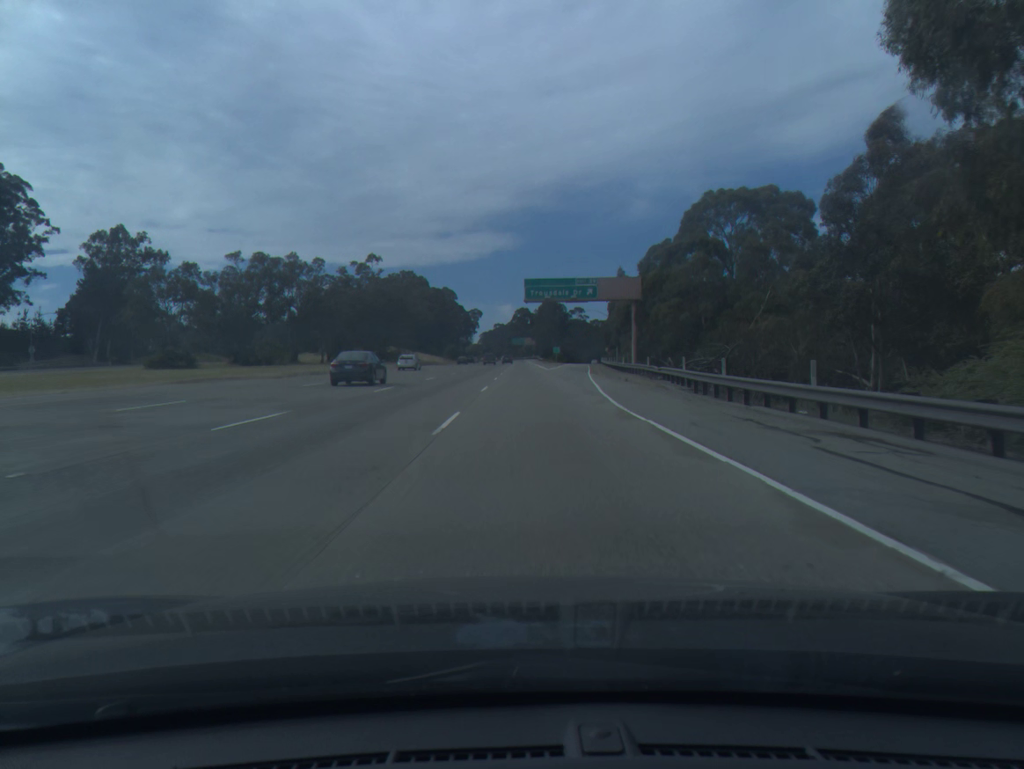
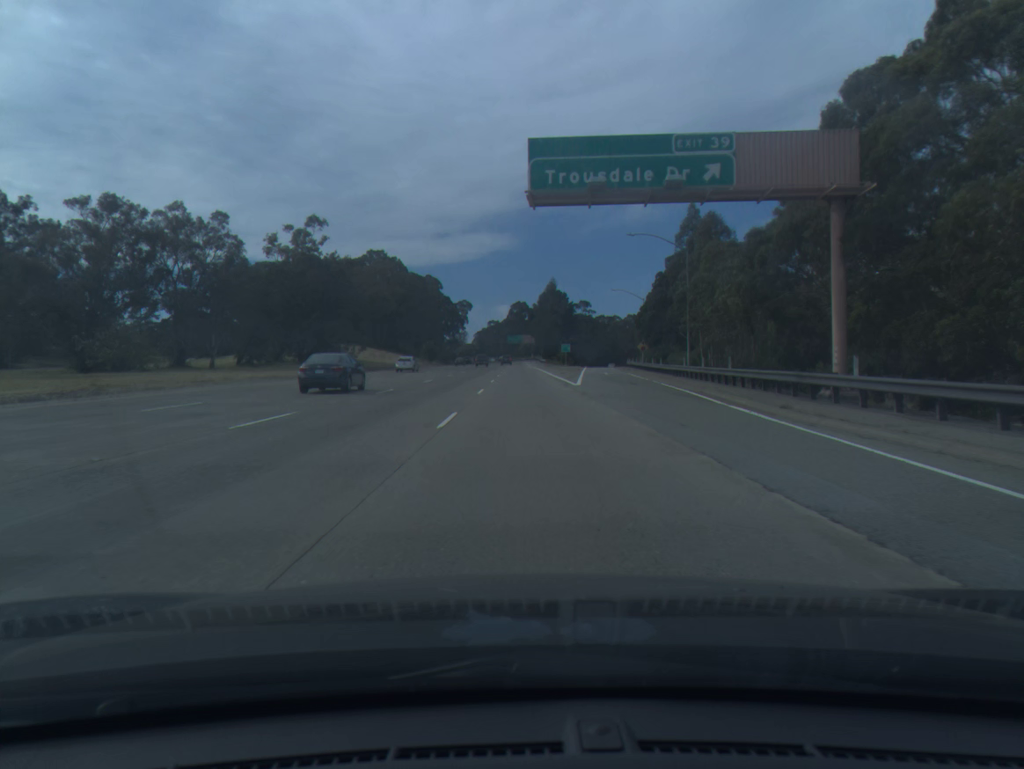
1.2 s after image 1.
(+0.1, +42.6) m; 0°
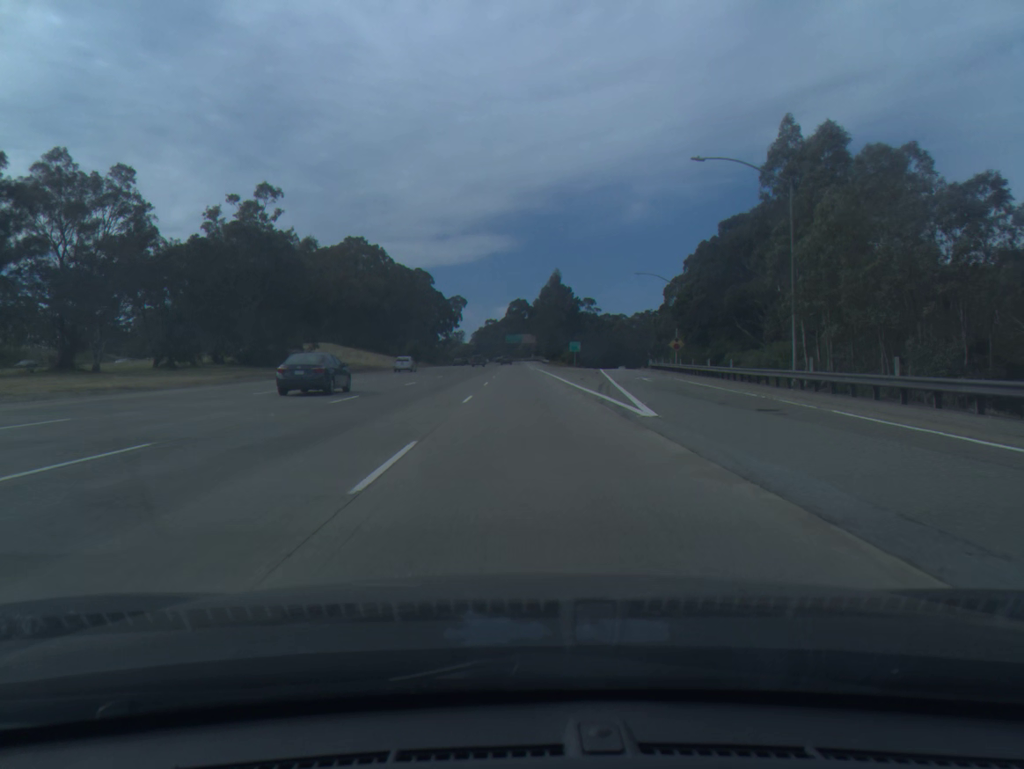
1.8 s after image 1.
(0.0, +21.3) m; 0°
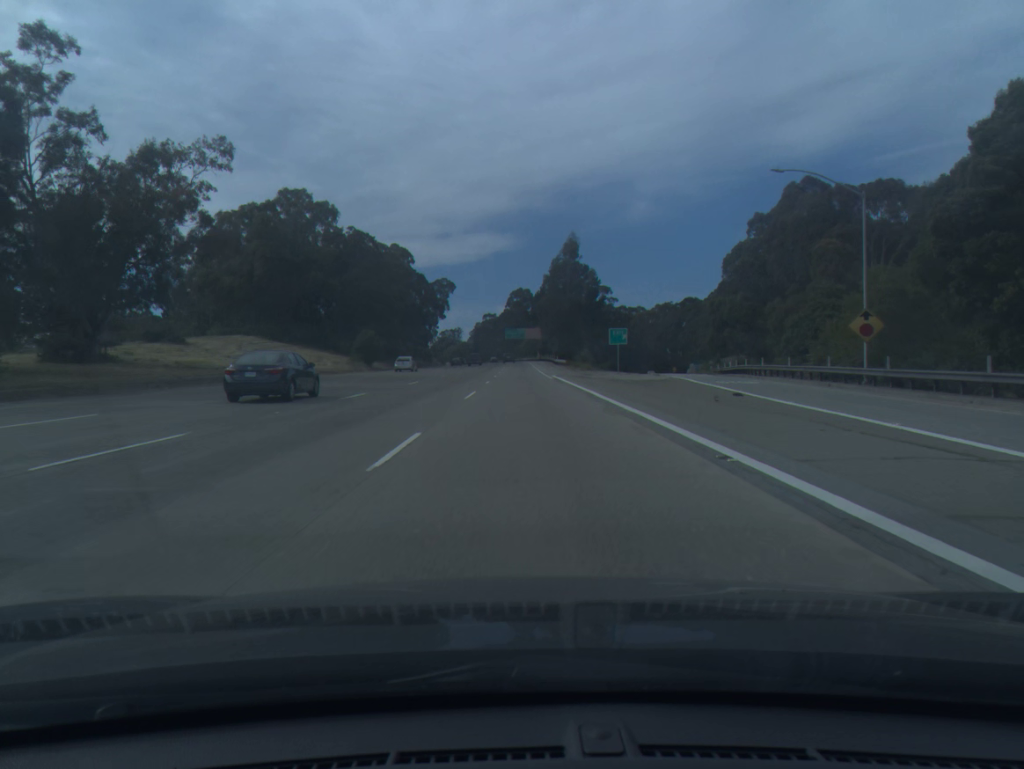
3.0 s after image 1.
(0.0, +42.7) m; 0°
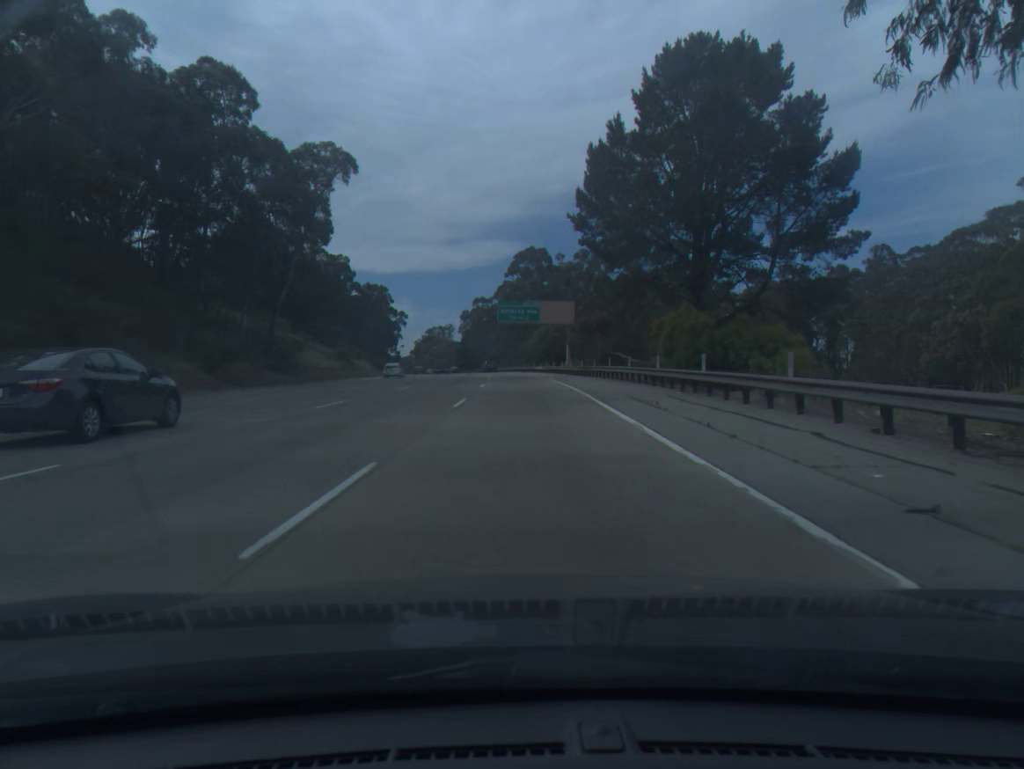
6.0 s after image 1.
(-0.1, +105.9) m; -1°
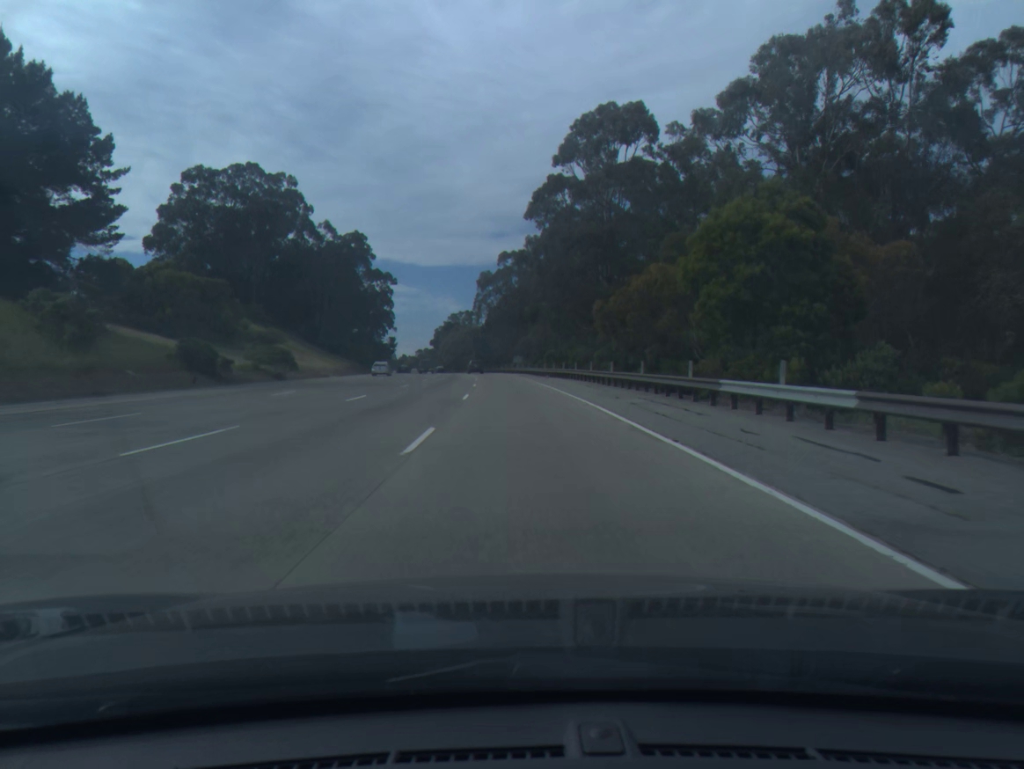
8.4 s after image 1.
(-1.6, +83.1) m; -3°
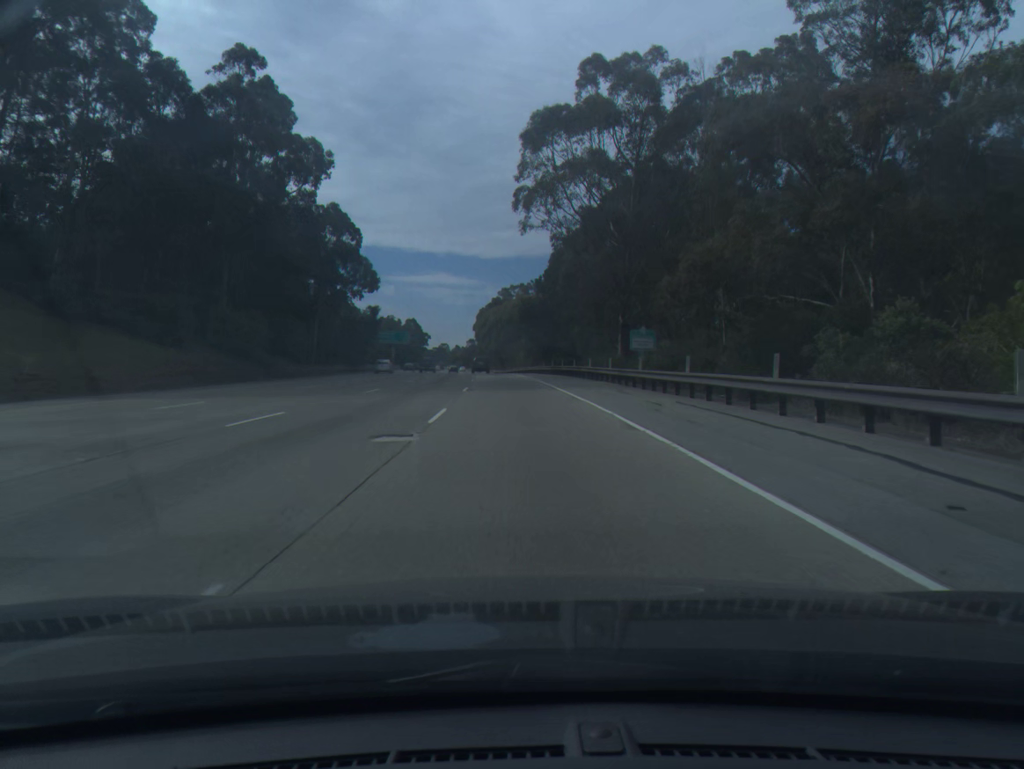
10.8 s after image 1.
(-3.3, +83.4) m; -4°
